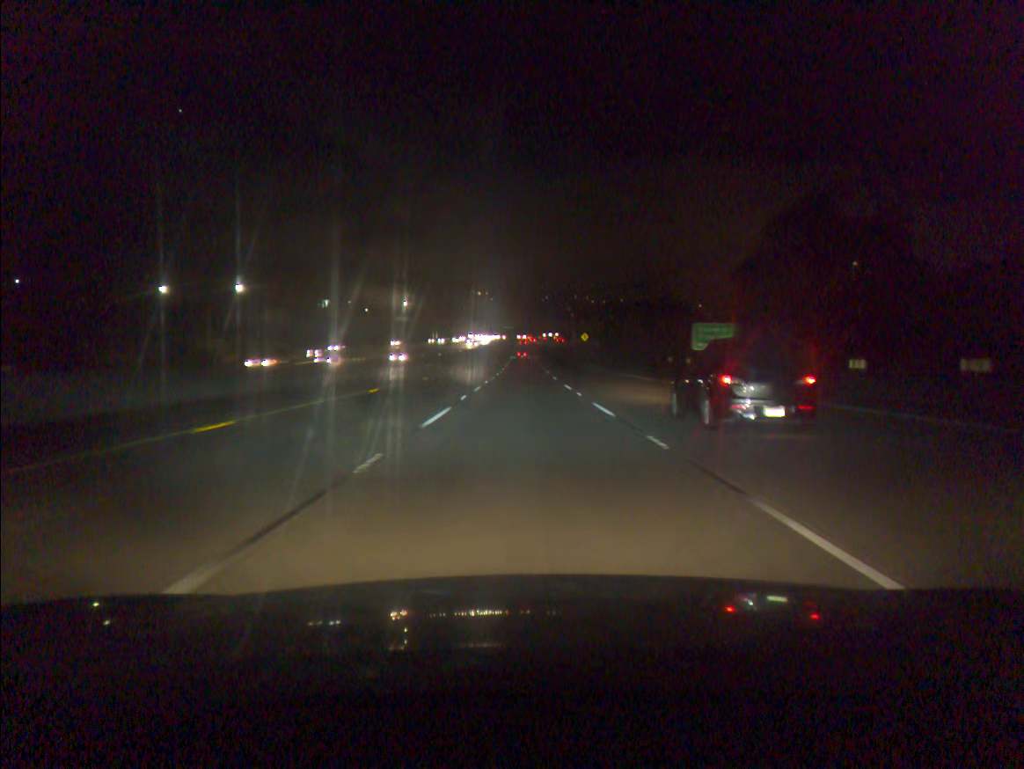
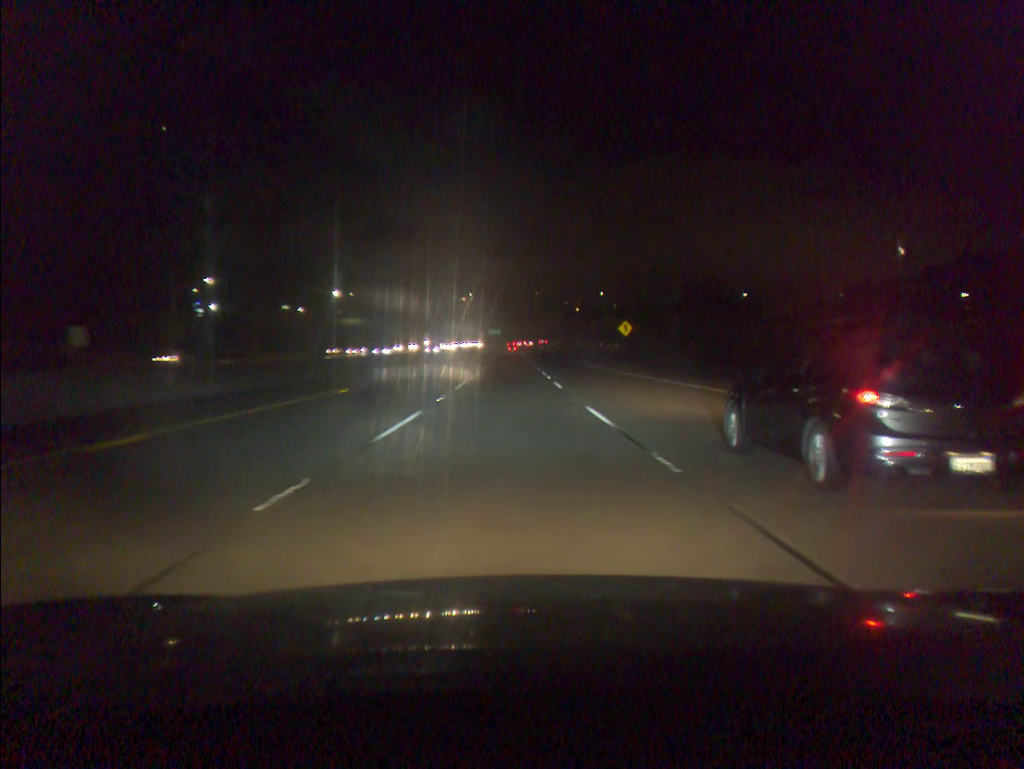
(+0.5, +75.2) m; +1°
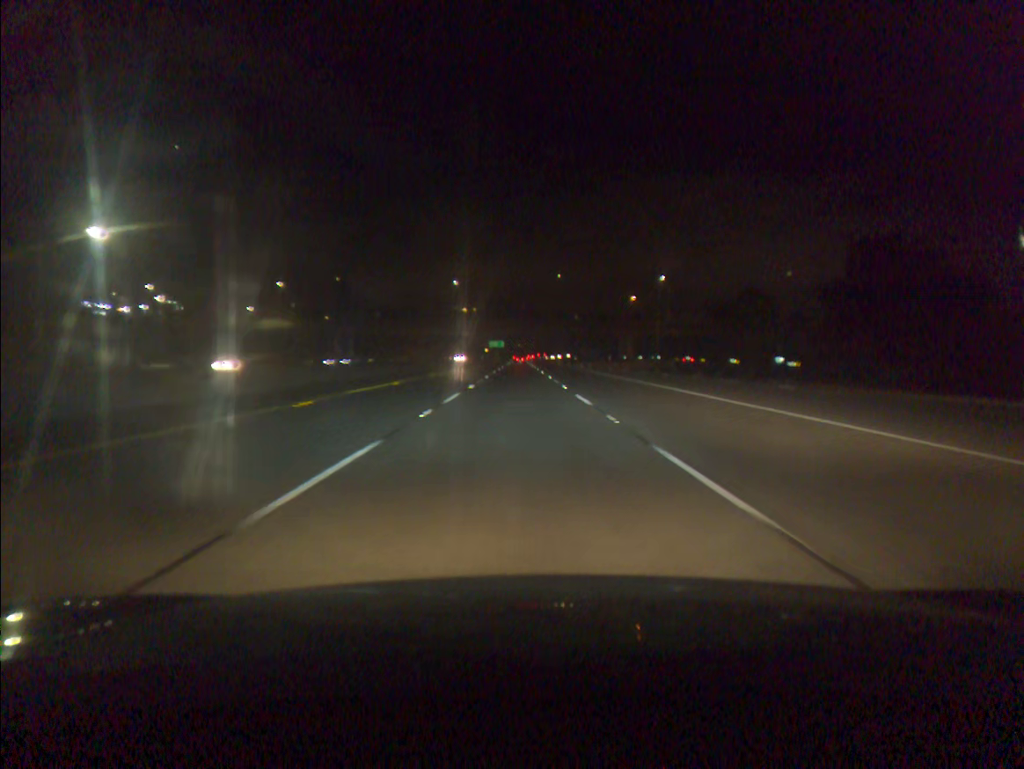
(-1.0, +93.1) m; 0°
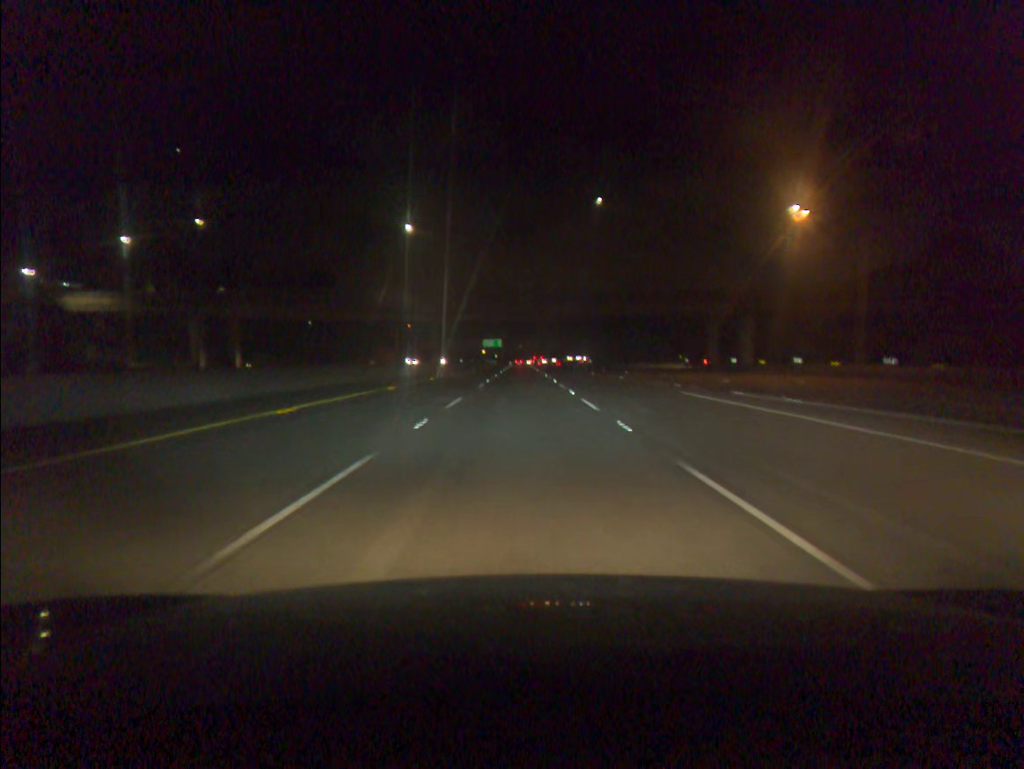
(-0.1, +74.0) m; 0°
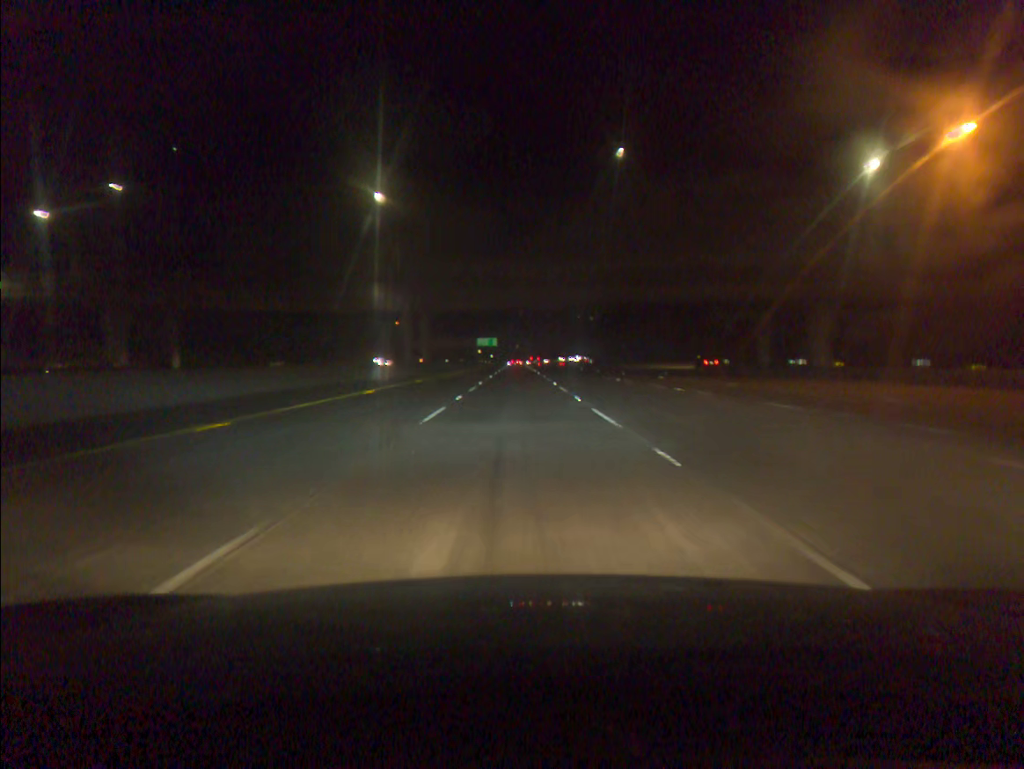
(0.0, +18.5) m; 0°
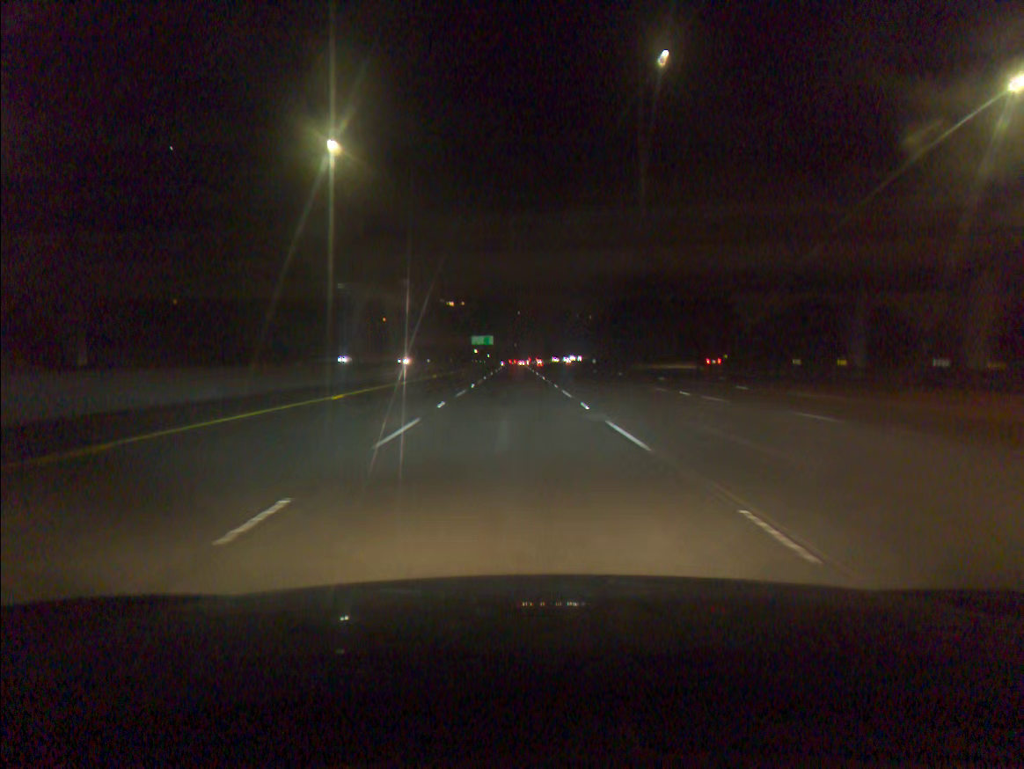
(0.0, +18.5) m; 0°
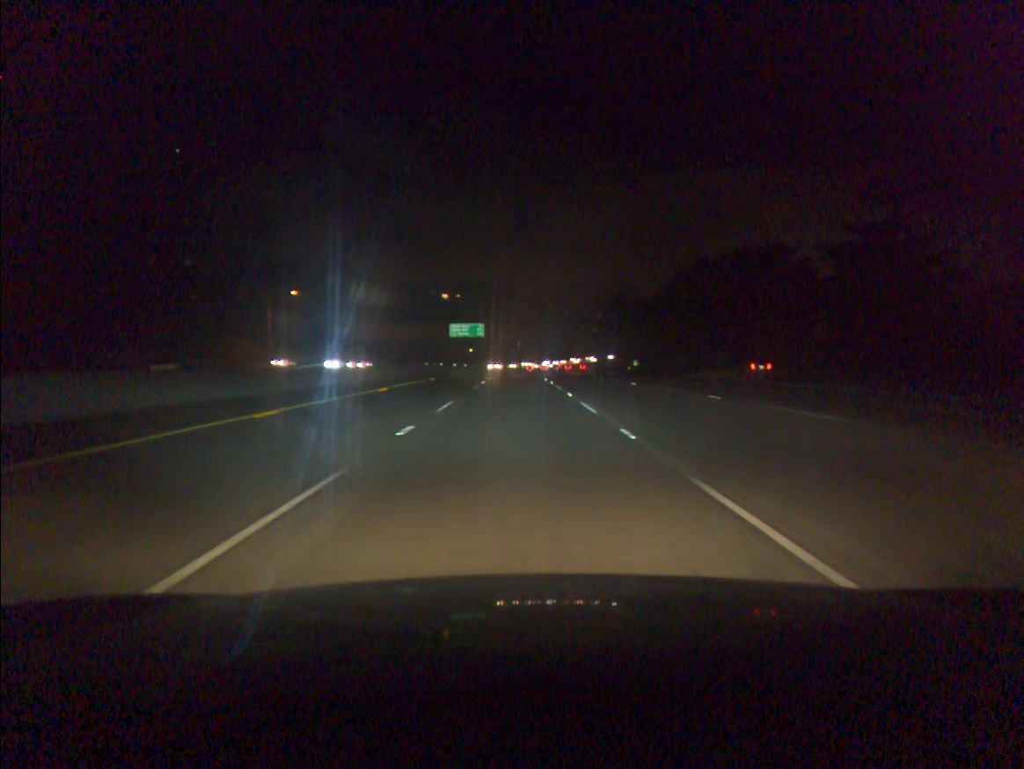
(-0.4, +93.0) m; 0°
